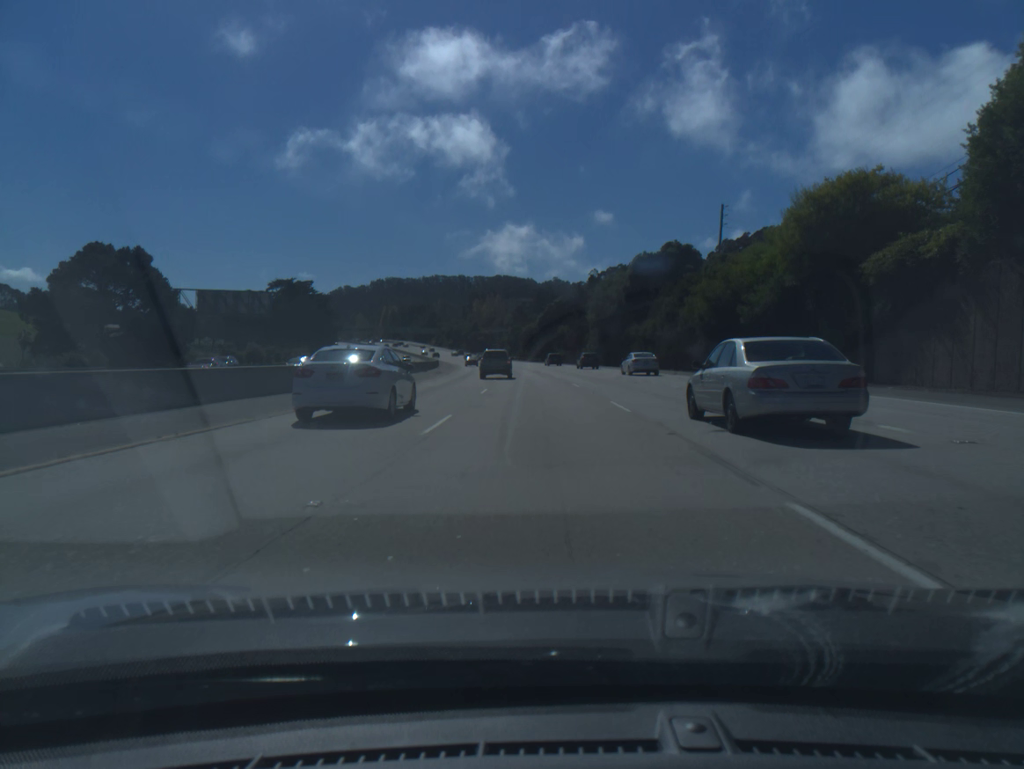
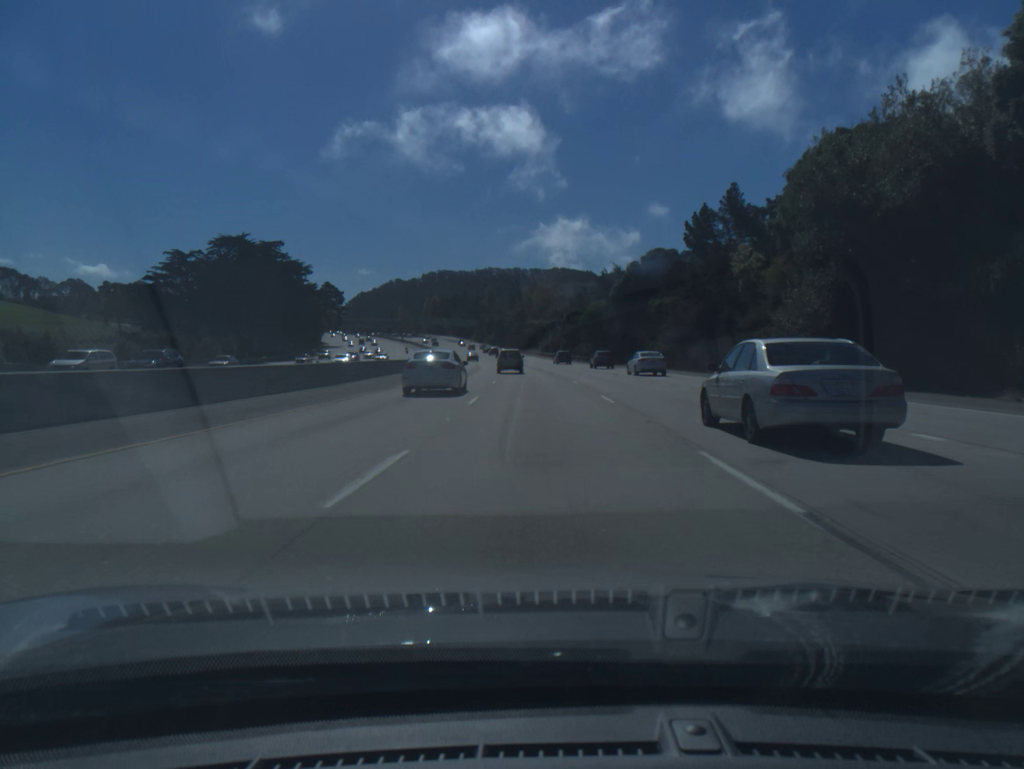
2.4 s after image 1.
(-2.1, +67.6) m; -4°
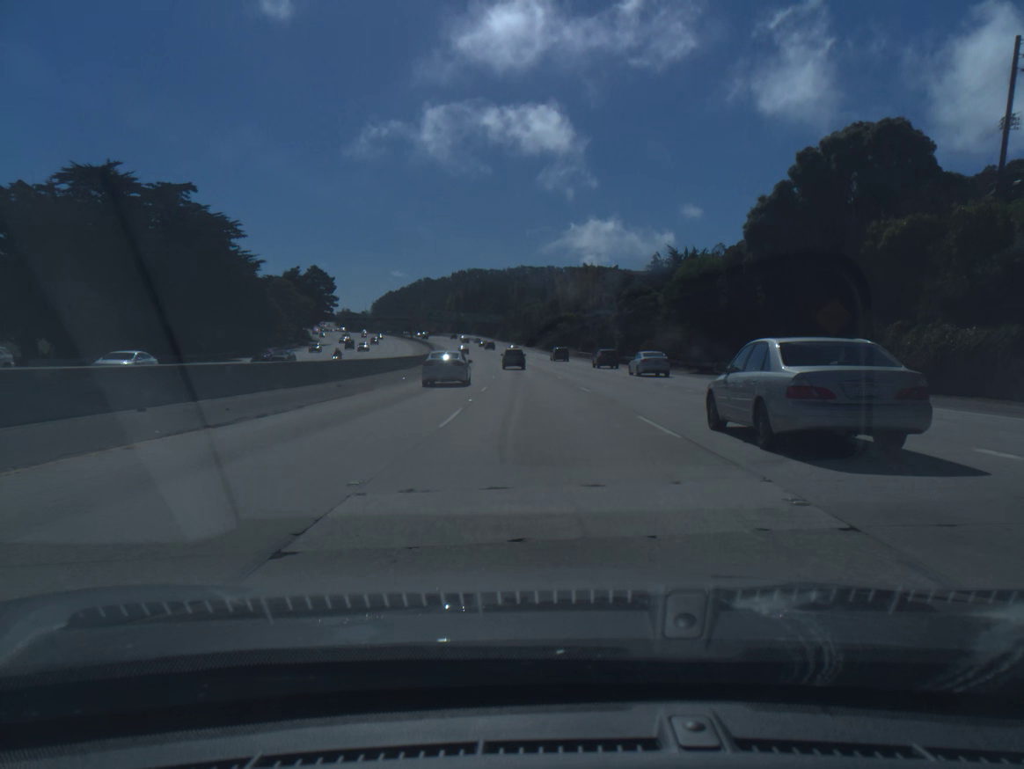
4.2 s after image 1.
(-1.1, +51.1) m; -2°
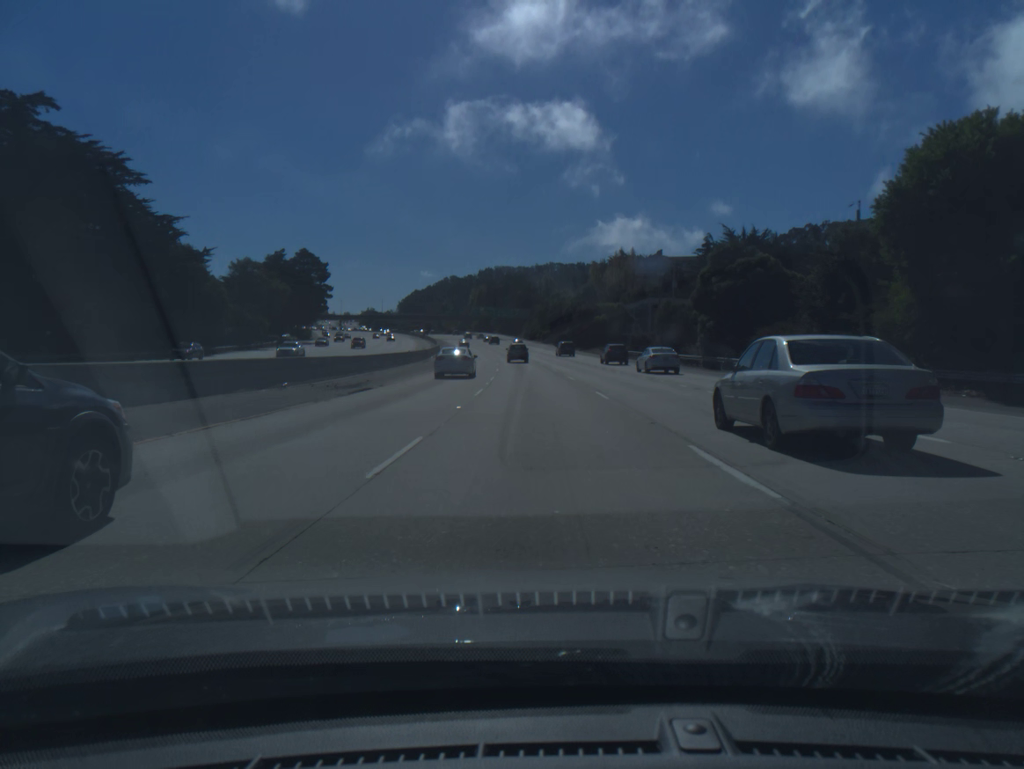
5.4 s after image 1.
(-0.6, +34.1) m; -2°
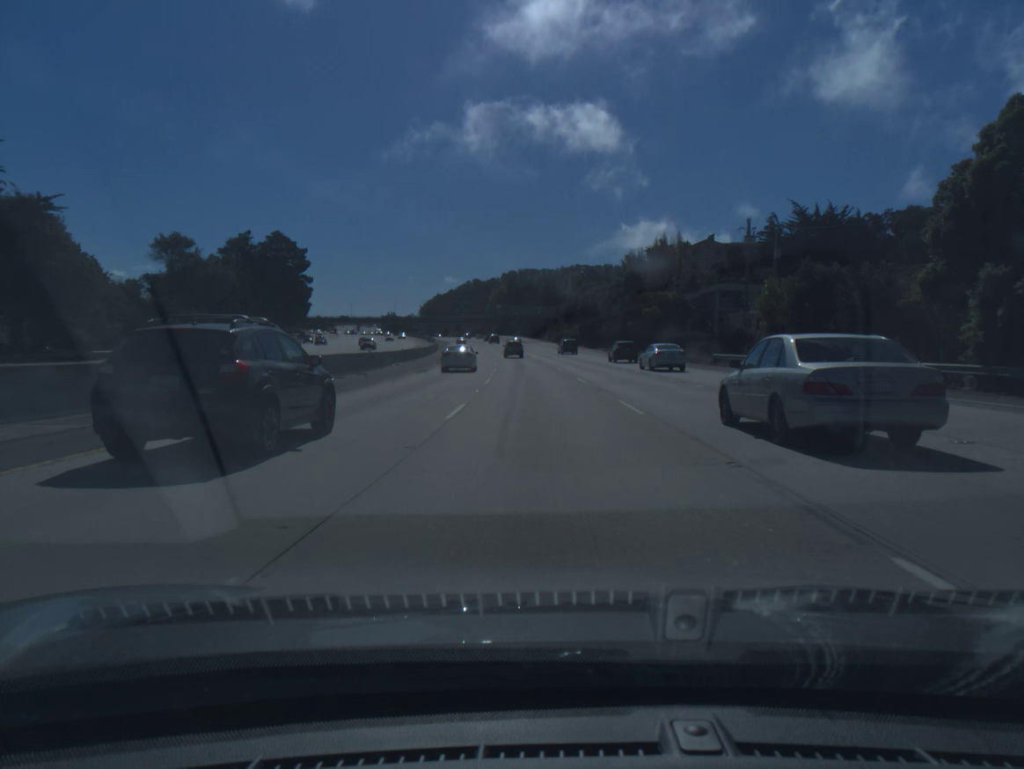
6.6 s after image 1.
(-0.6, +34.0) m; -2°
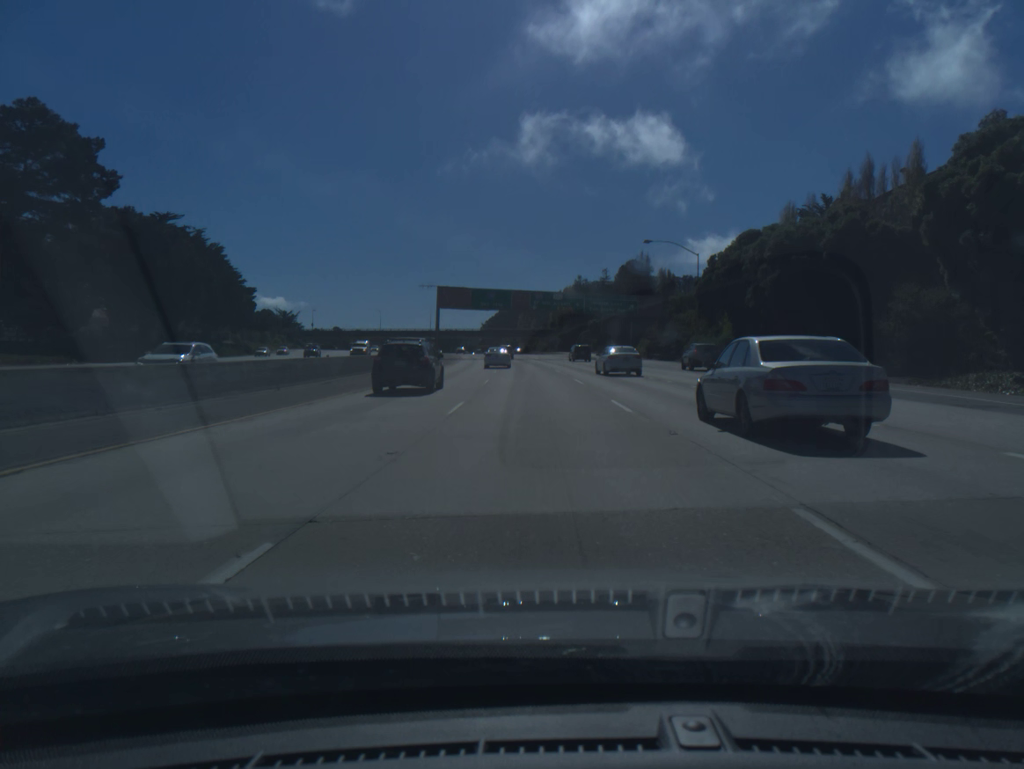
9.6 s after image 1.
(-3.4, +84.3) m; -5°
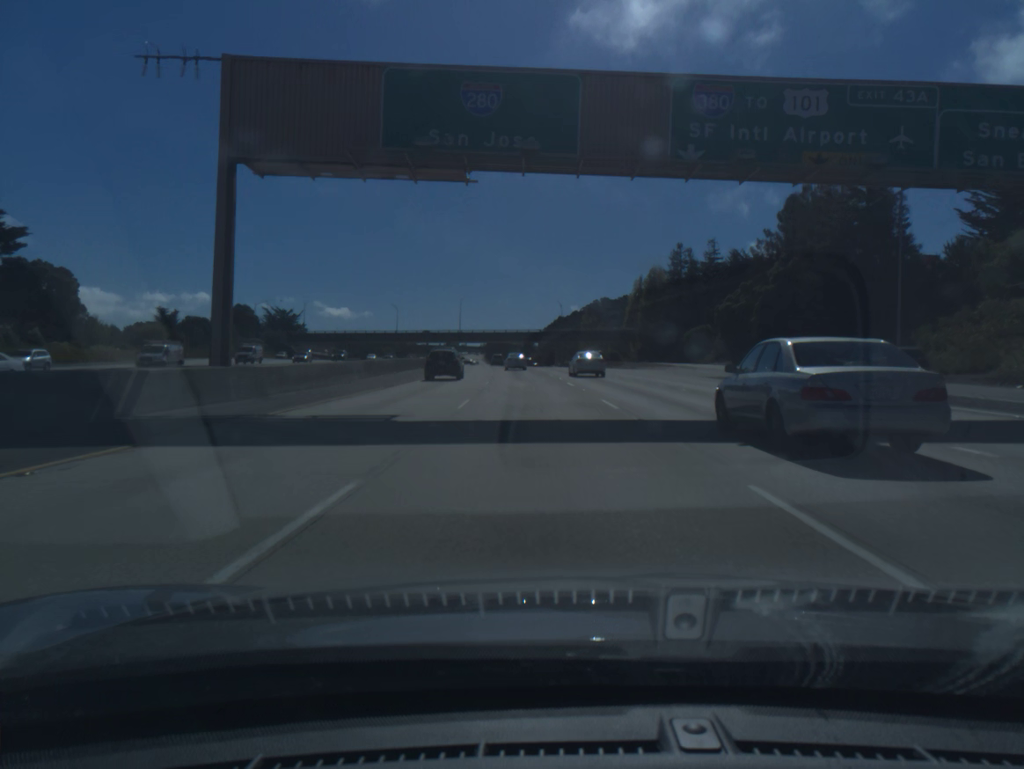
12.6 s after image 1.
(-3.4, +83.8) m; -4°
